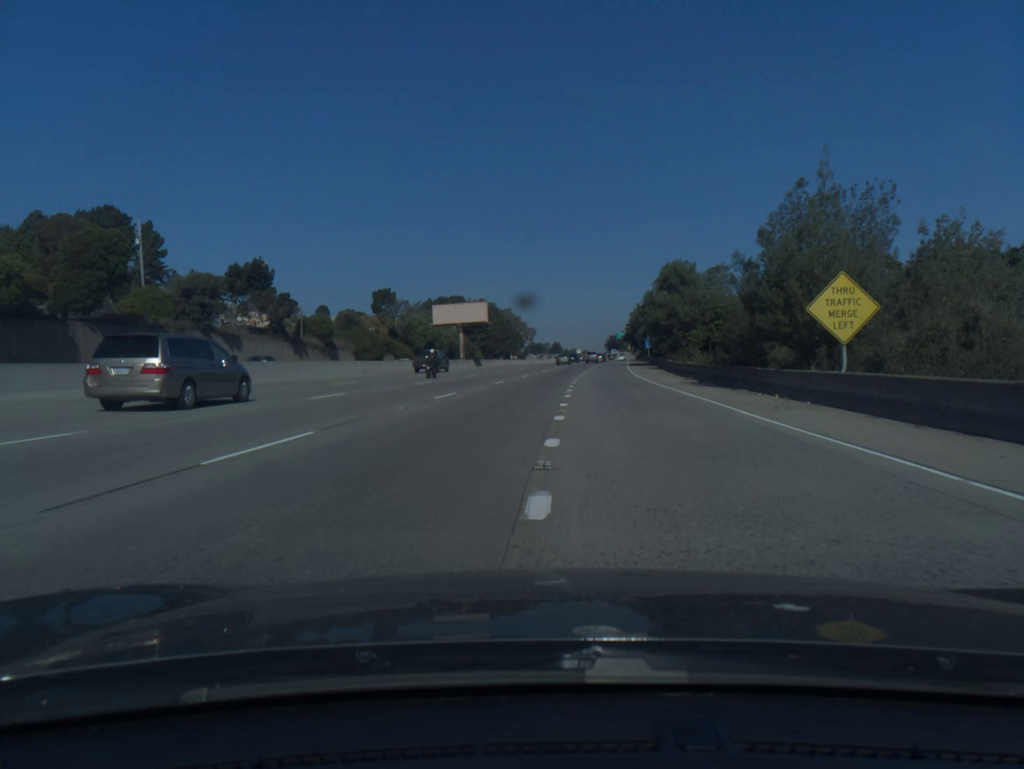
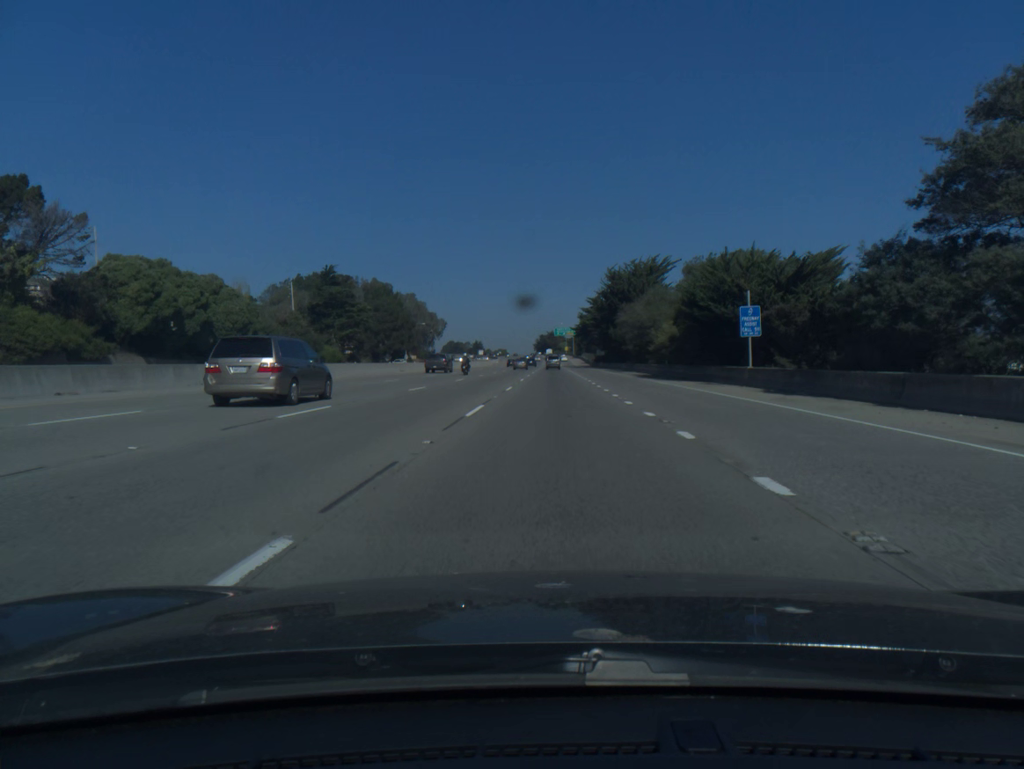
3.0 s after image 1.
(+4.3, +94.4) m; +5°
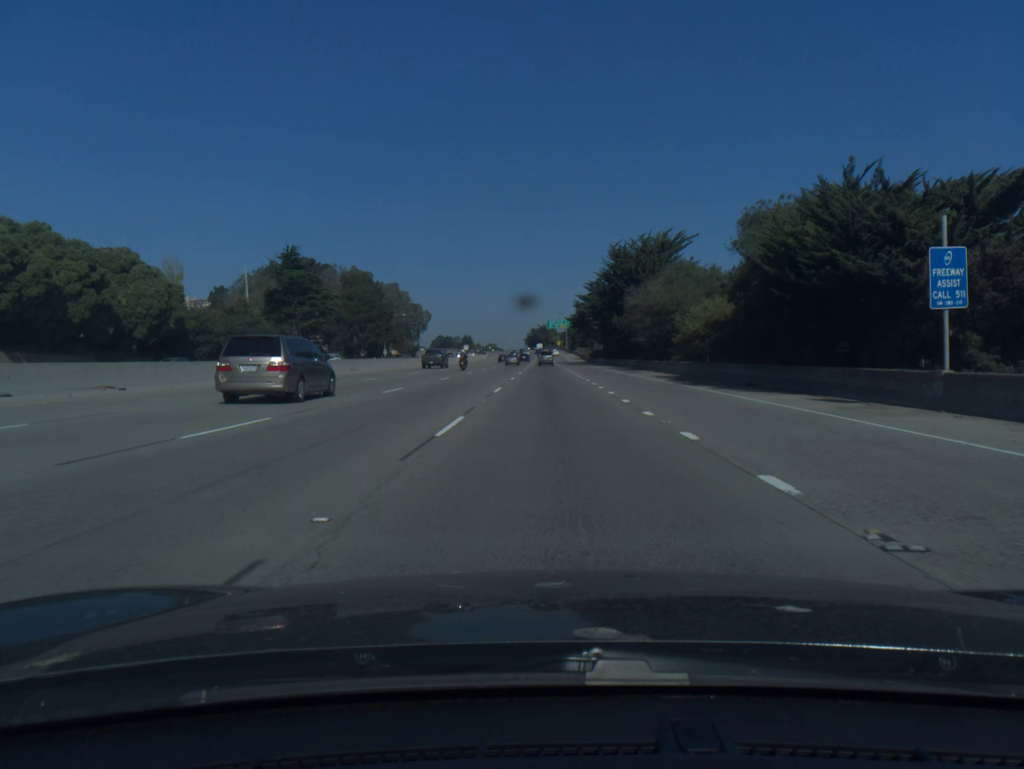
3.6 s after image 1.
(+0.1, +18.5) m; +1°
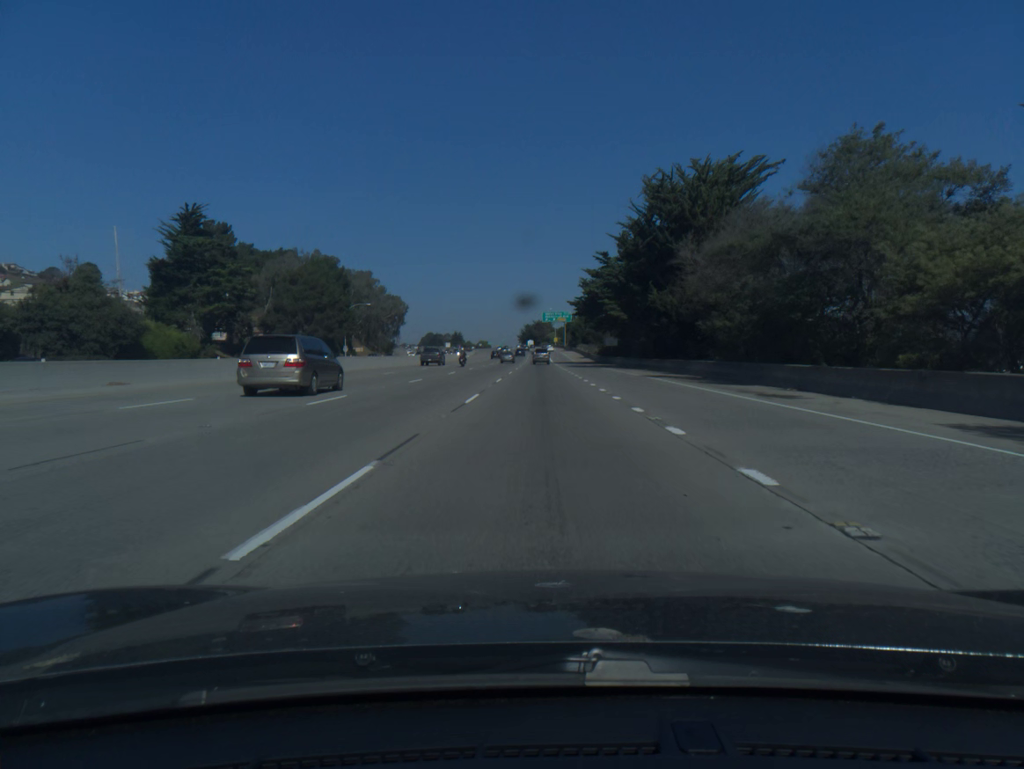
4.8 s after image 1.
(+0.2, +36.5) m; 0°
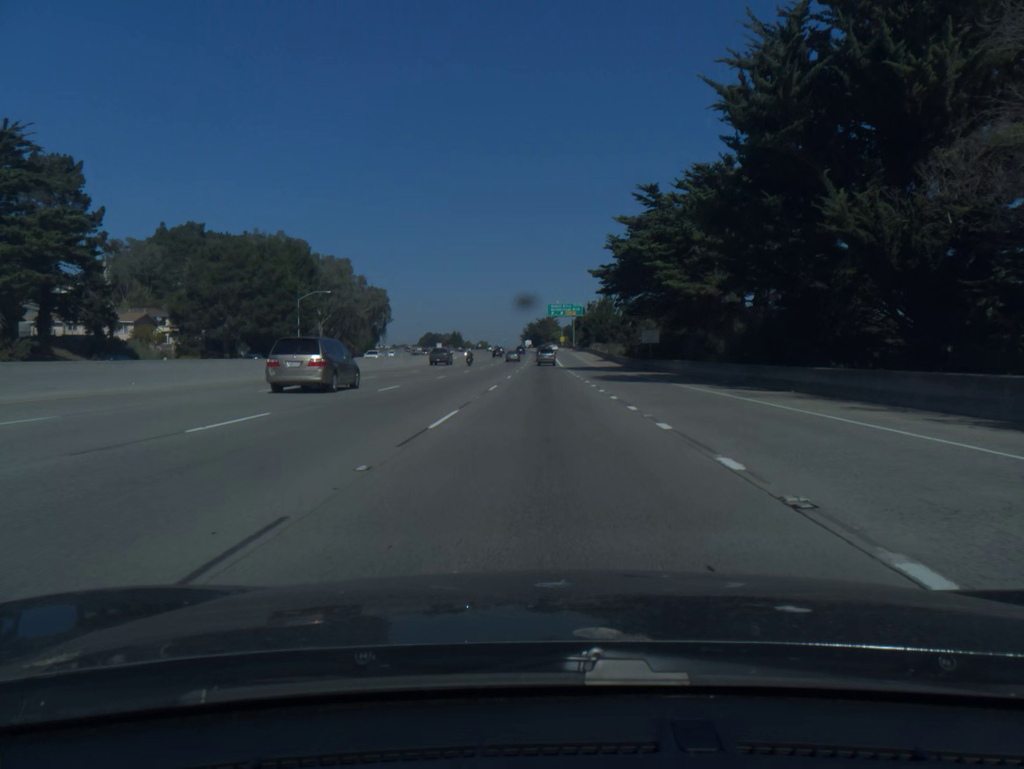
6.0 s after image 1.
(-0.1, +35.6) m; 0°
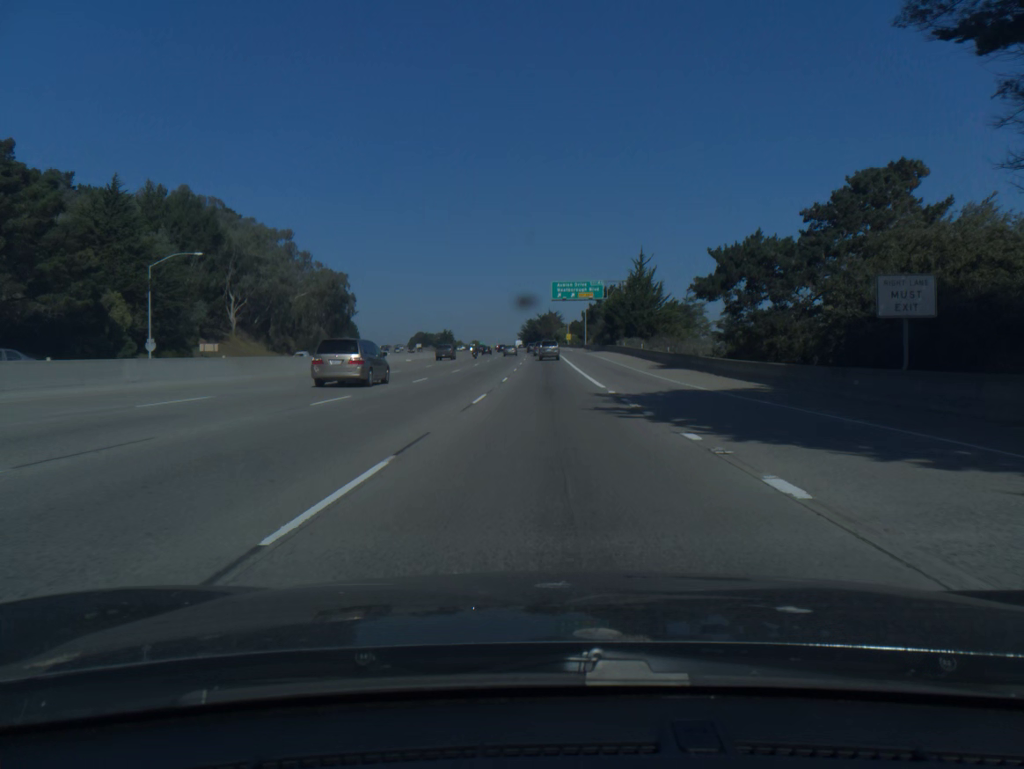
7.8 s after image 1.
(-0.2, +51.9) m; 0°
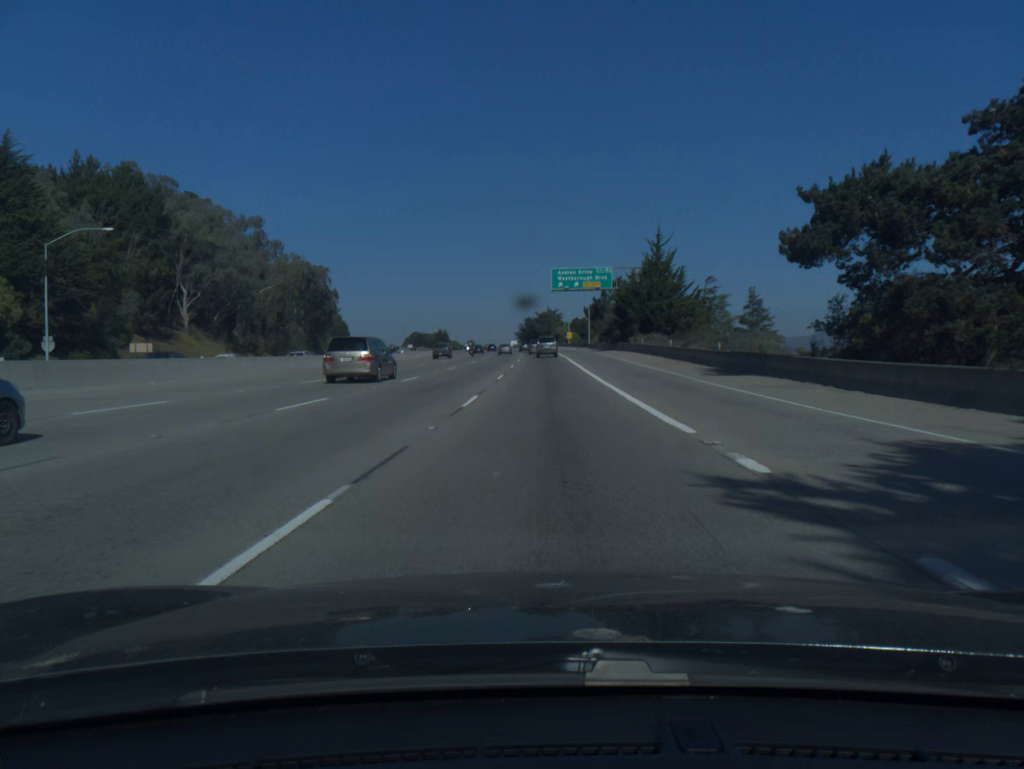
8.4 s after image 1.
(0.0, +16.9) m; 0°
